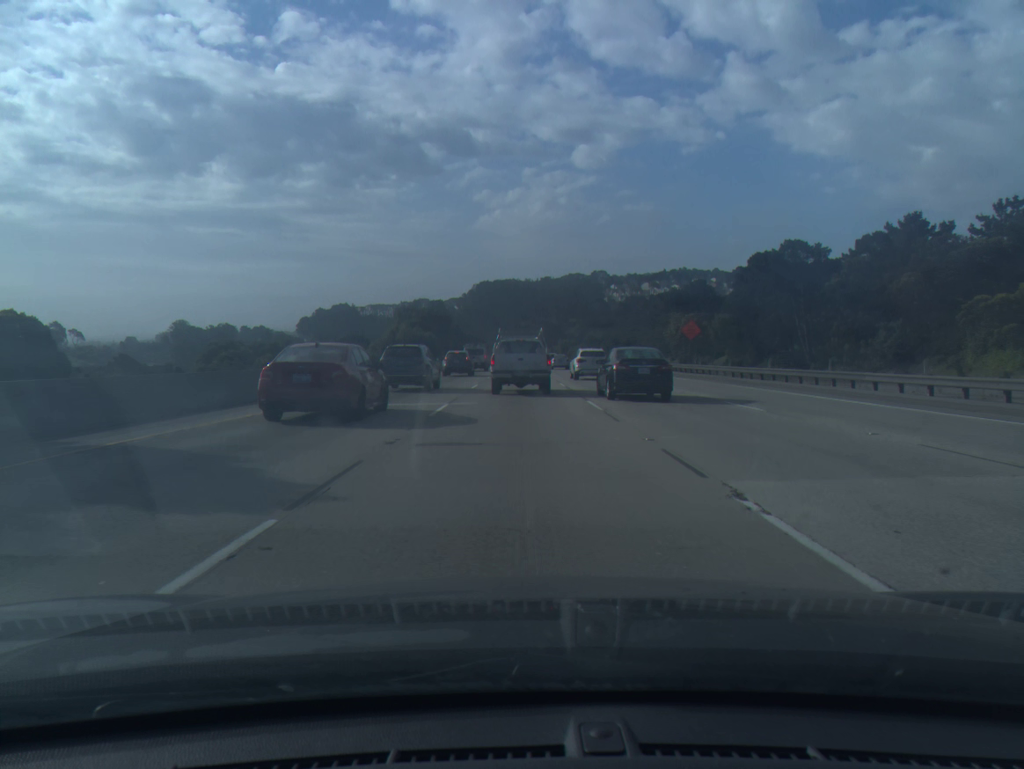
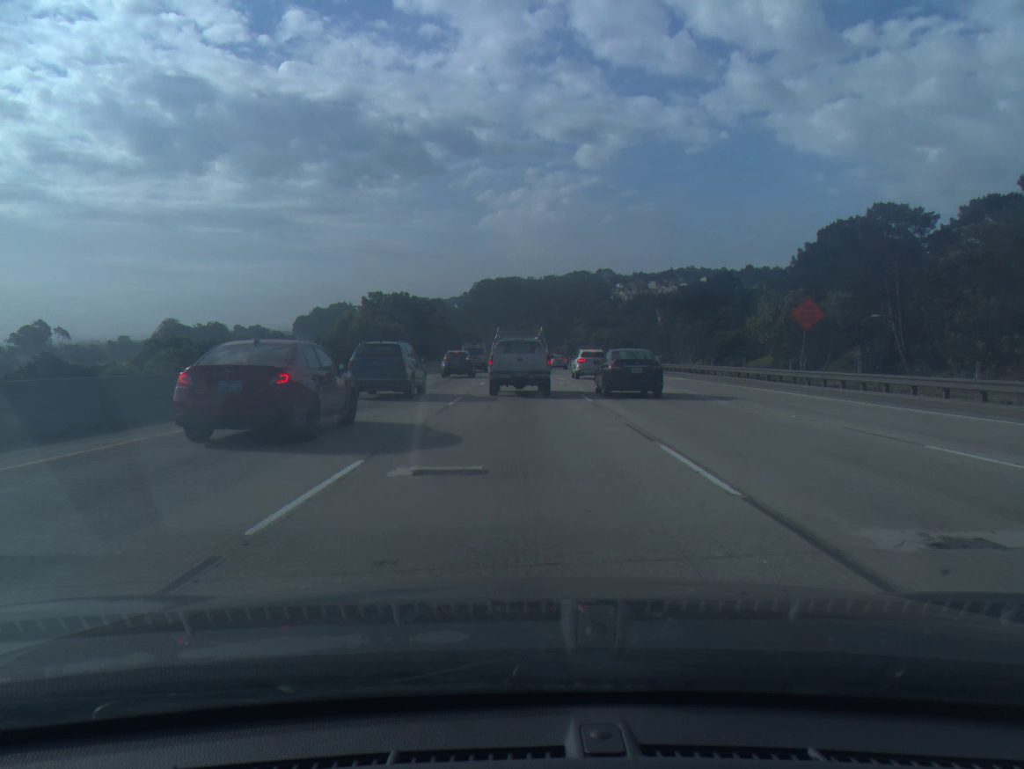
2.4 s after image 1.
(0.0, +25.5) m; 0°
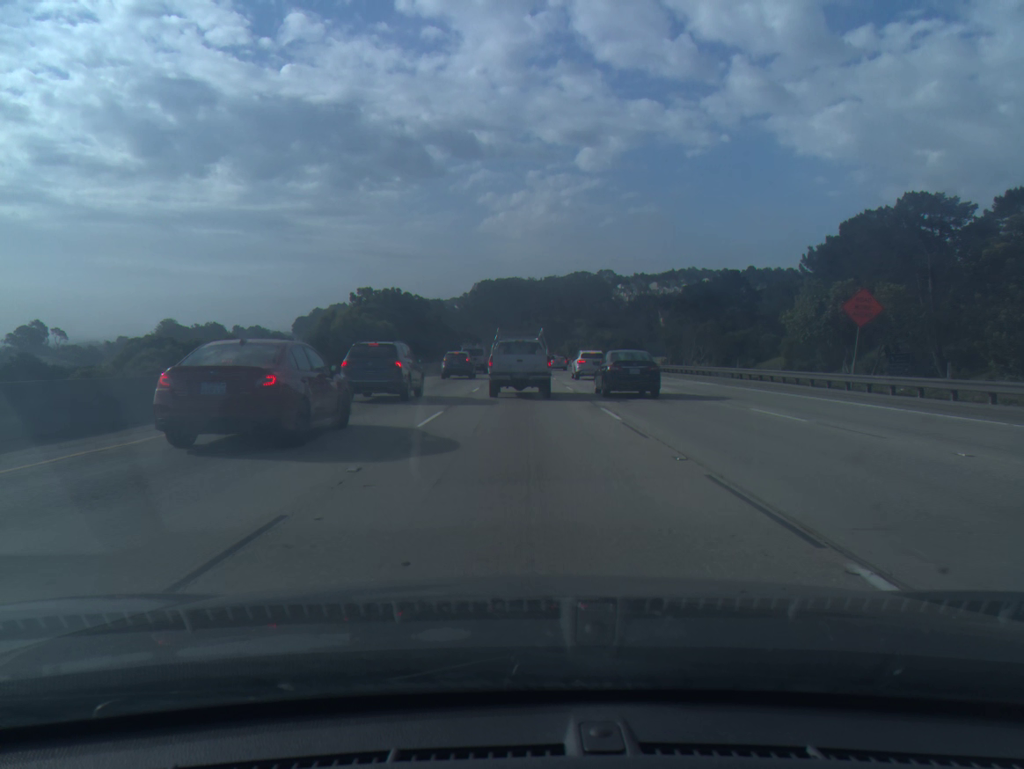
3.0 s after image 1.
(0.0, +6.2) m; 0°
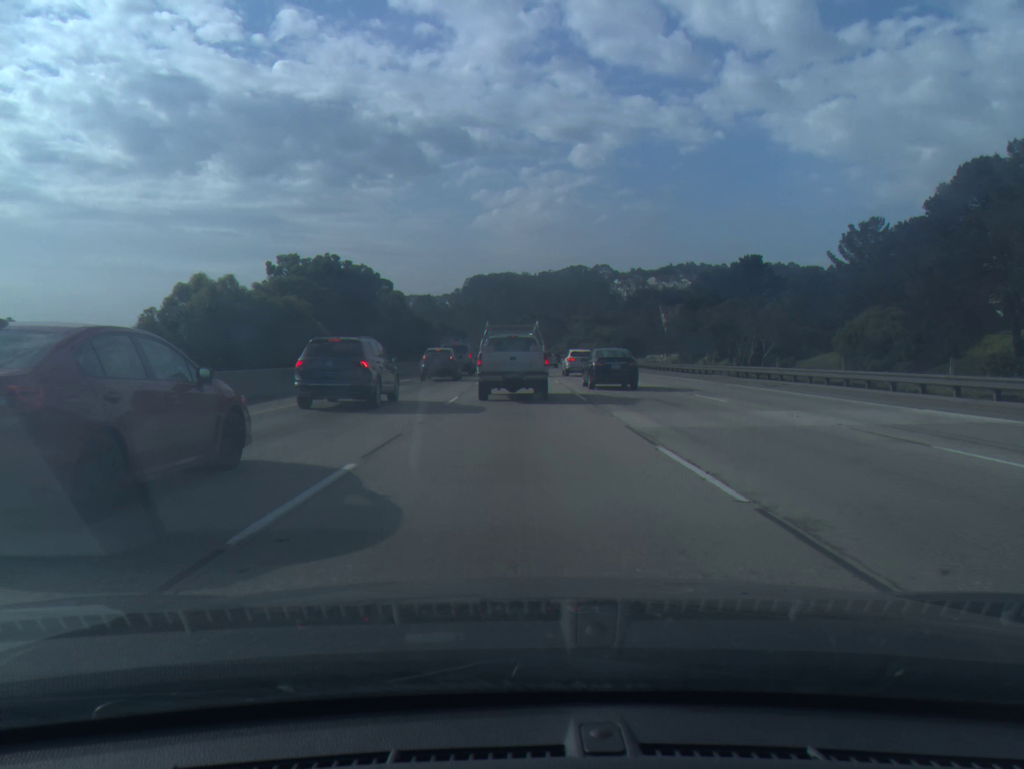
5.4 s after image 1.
(+0.1, +23.5) m; 0°
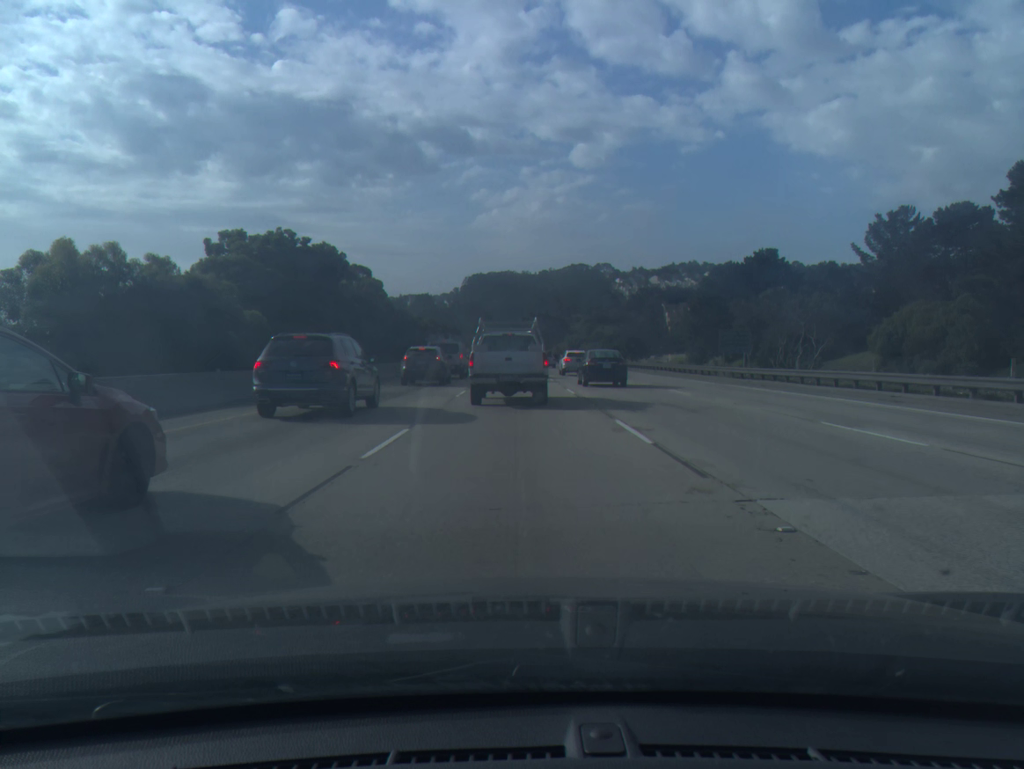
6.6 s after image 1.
(0.0, +10.4) m; 0°
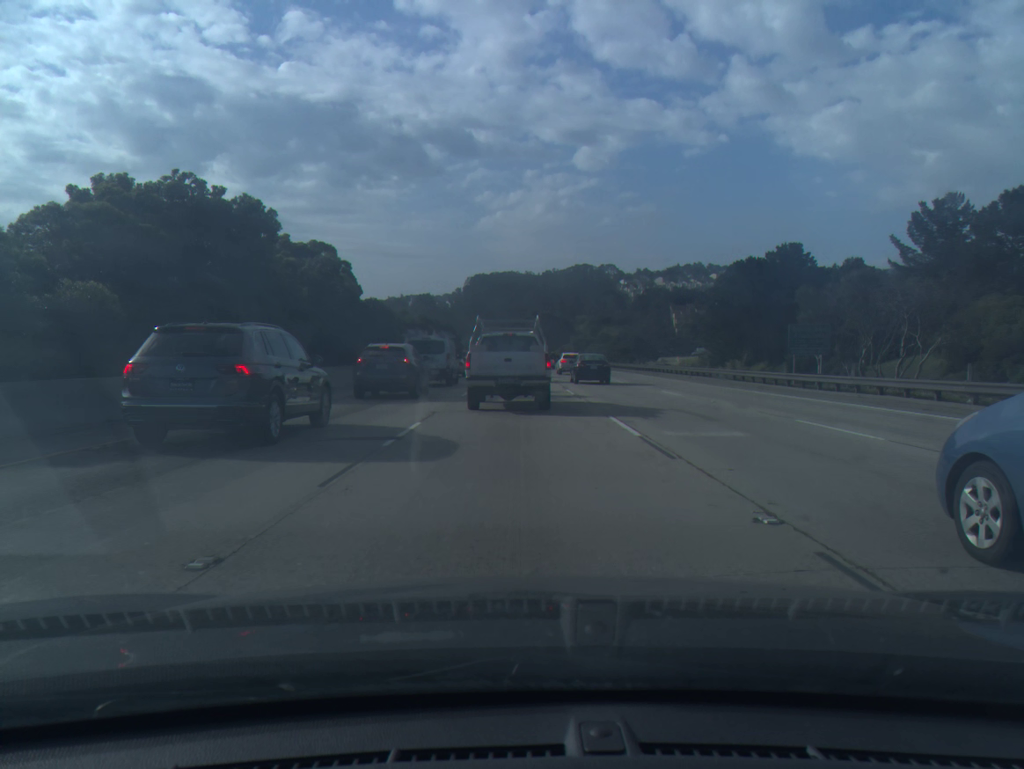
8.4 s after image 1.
(0.0, +13.4) m; 0°
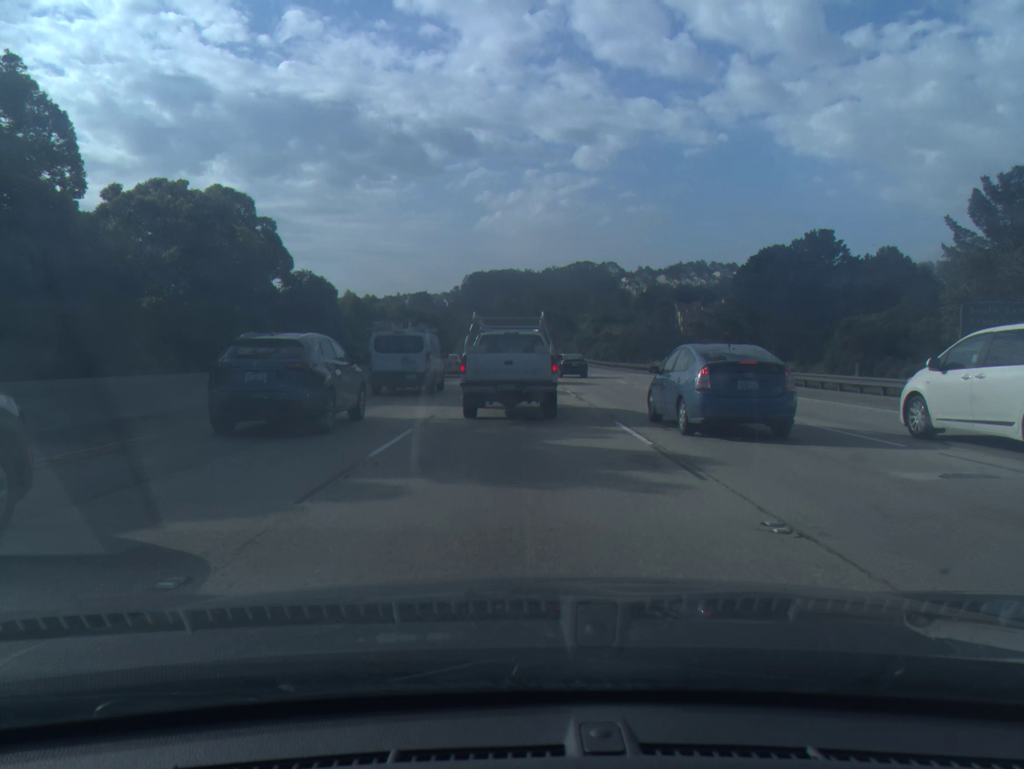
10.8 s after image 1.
(0.0, +15.6) m; 0°
